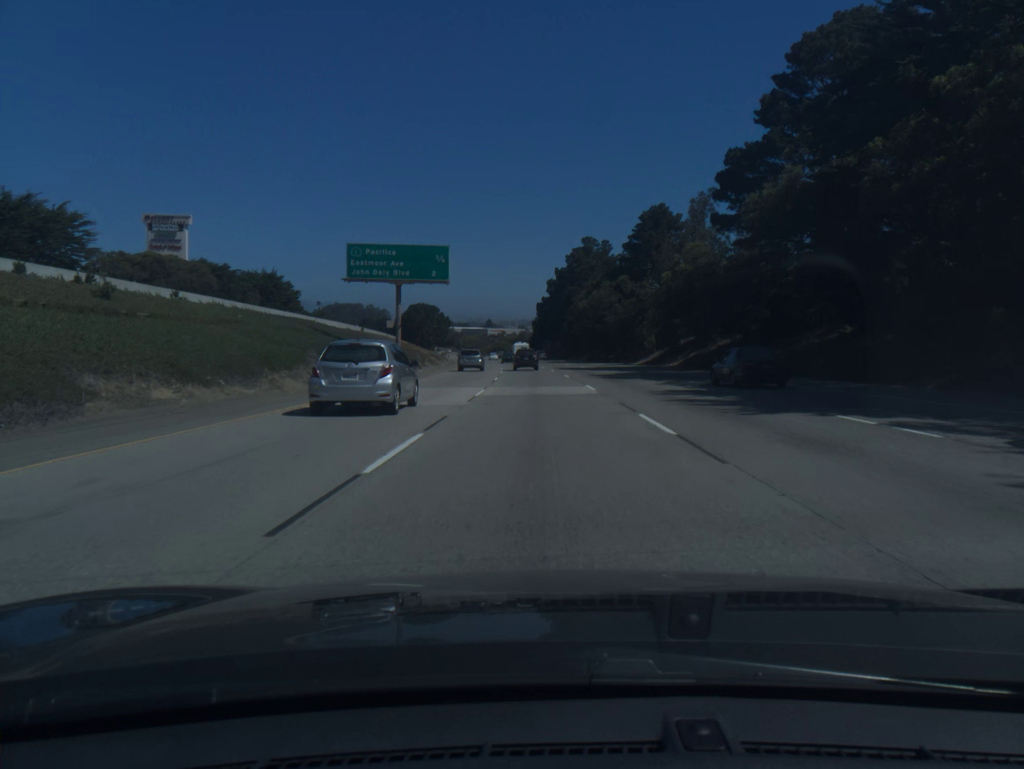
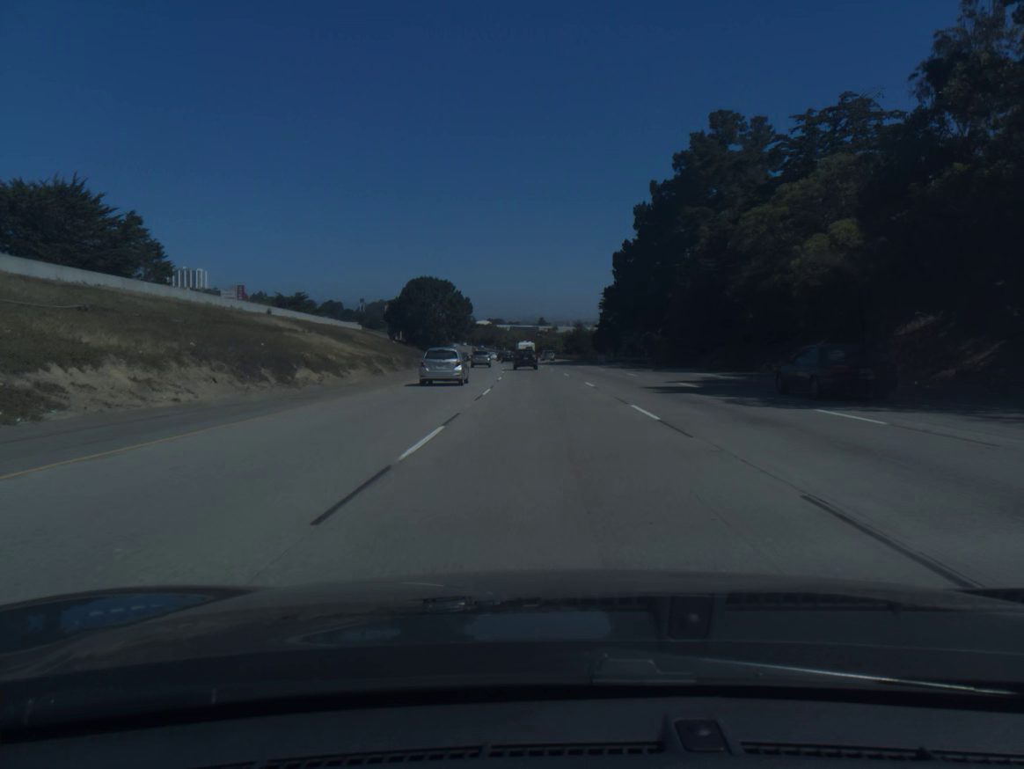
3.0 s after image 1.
(-3.1, +85.1) m; -4°
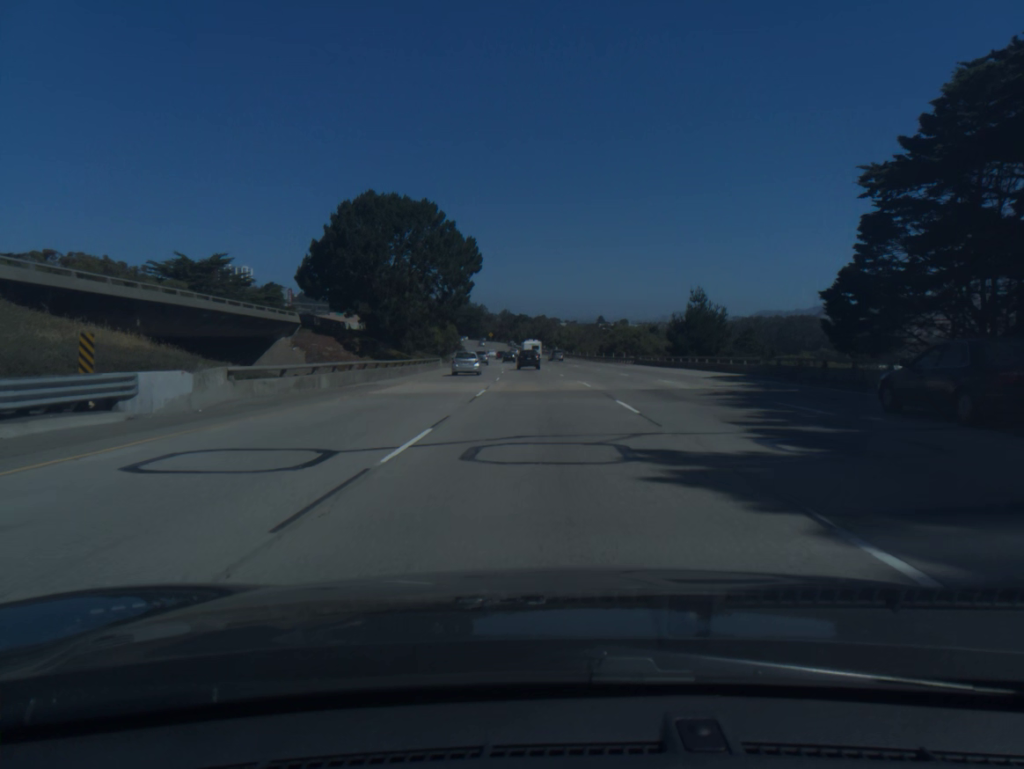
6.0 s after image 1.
(-2.9, +85.7) m; -4°
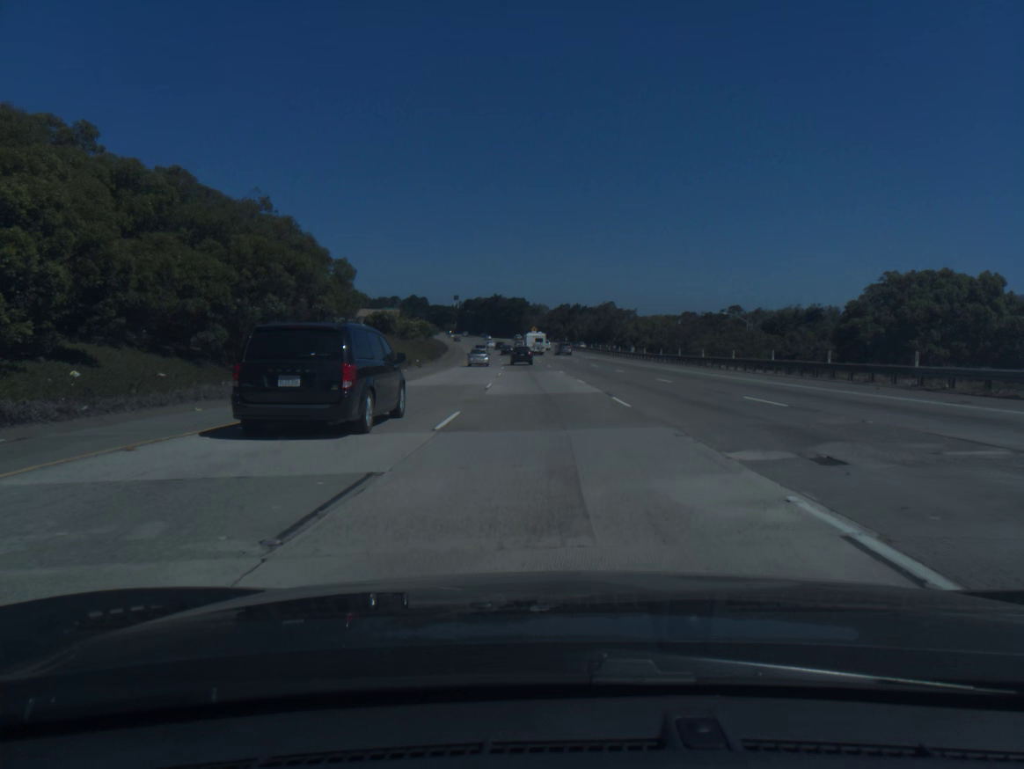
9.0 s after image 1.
(-2.8, +86.8) m; -4°
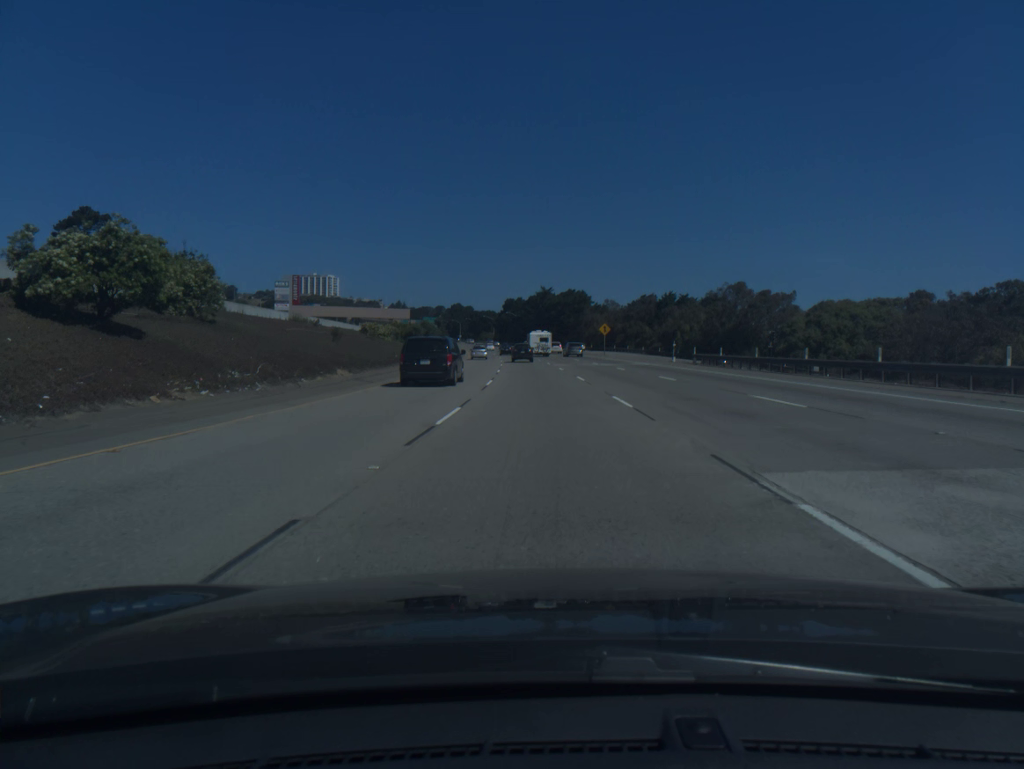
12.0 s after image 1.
(-3.4, +87.9) m; -4°
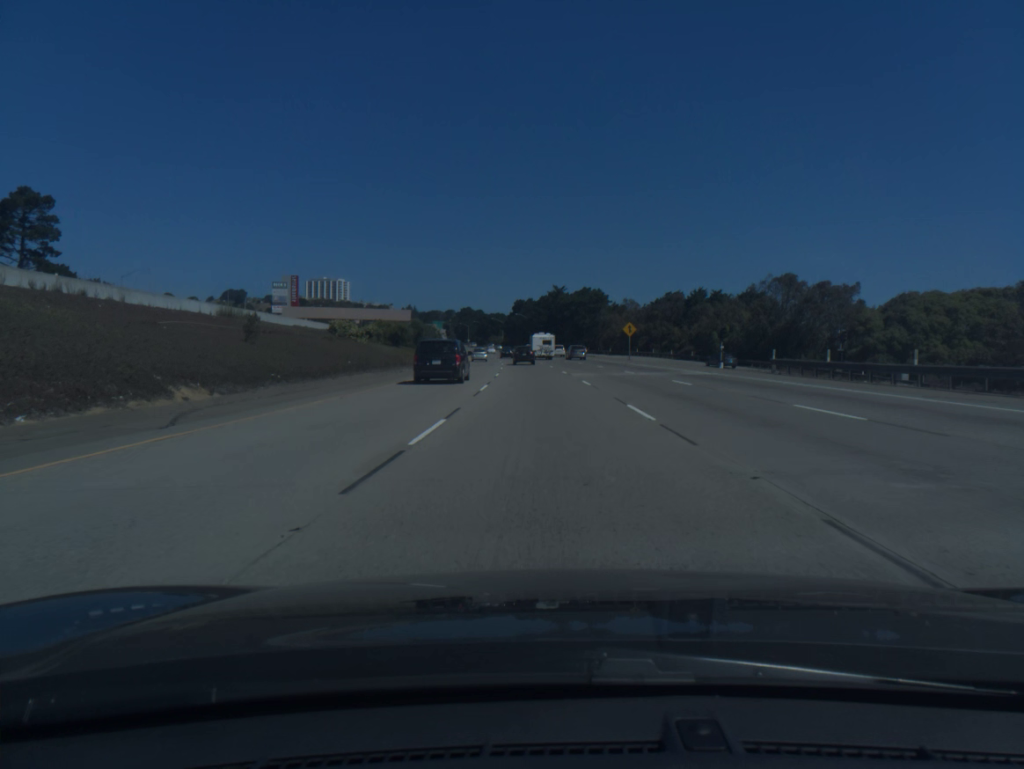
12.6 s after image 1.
(-0.1, +17.7) m; -1°
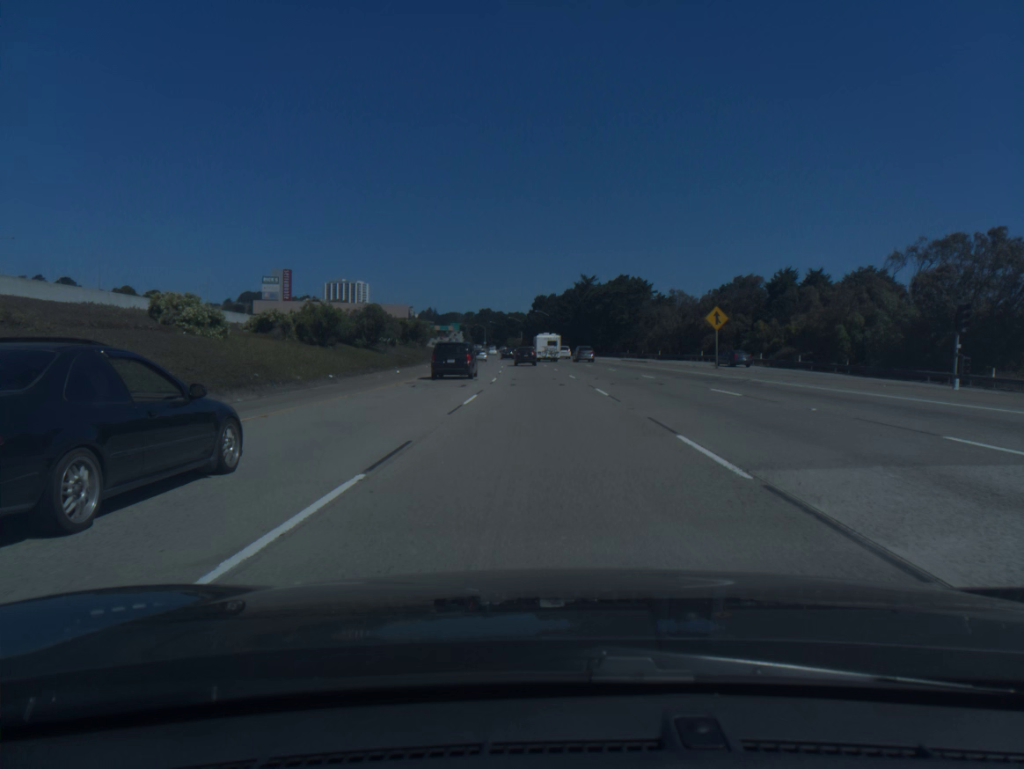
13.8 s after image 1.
(-0.5, +35.5) m; -2°
